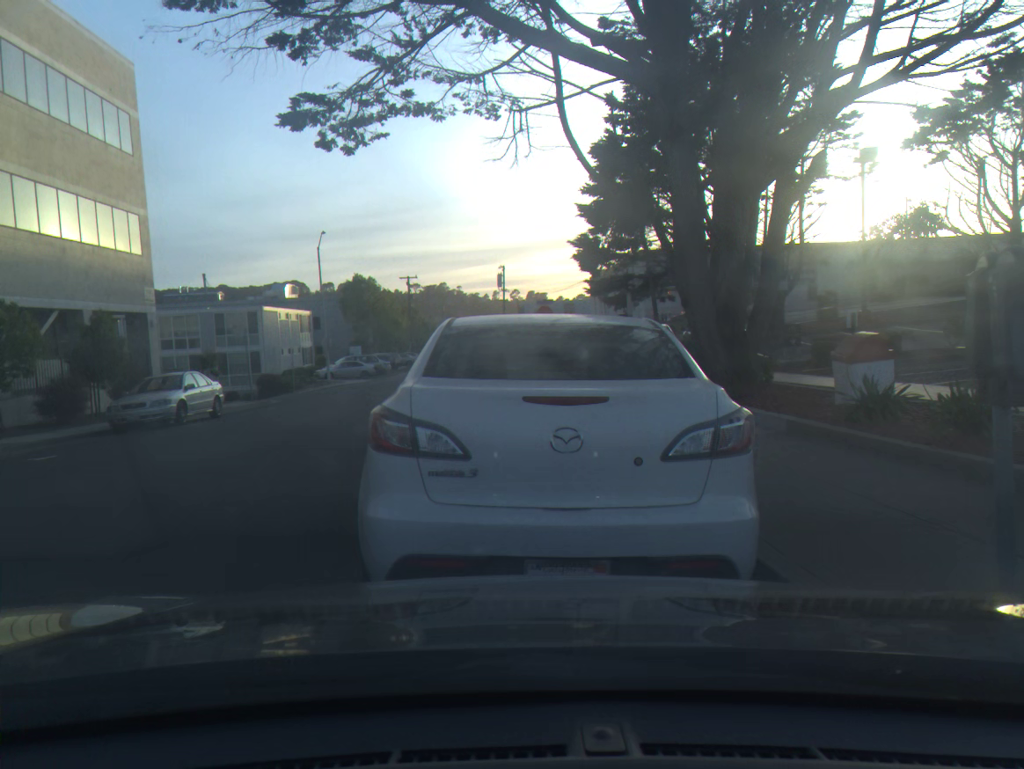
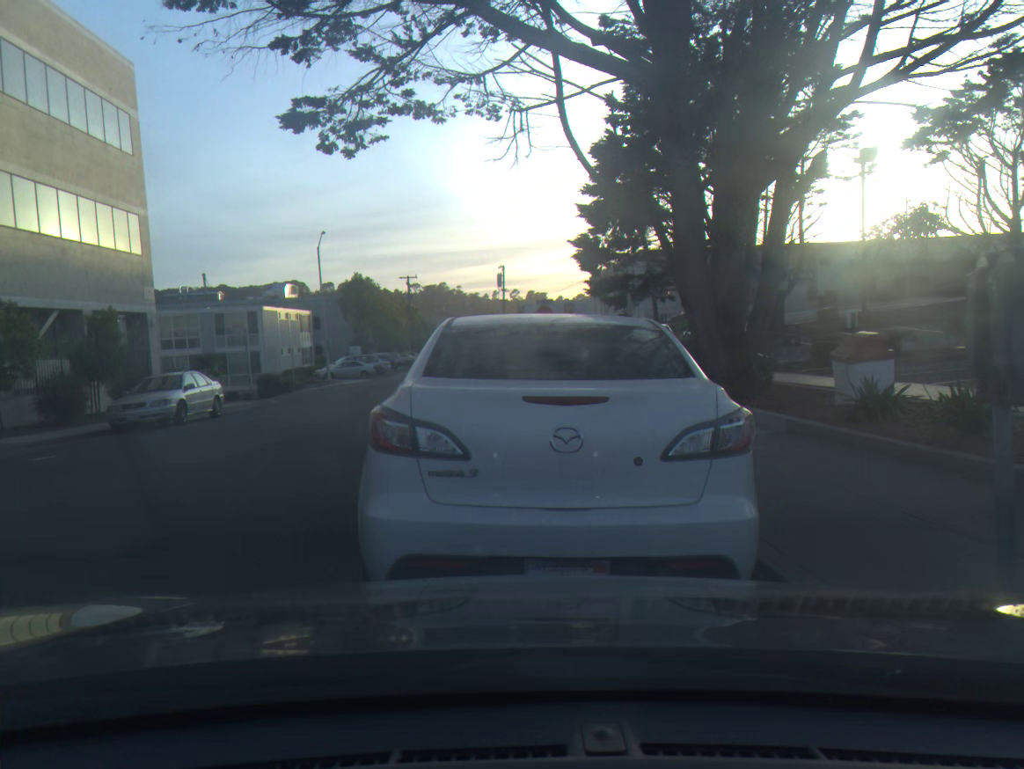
(0.0, 0.0) m; 0°
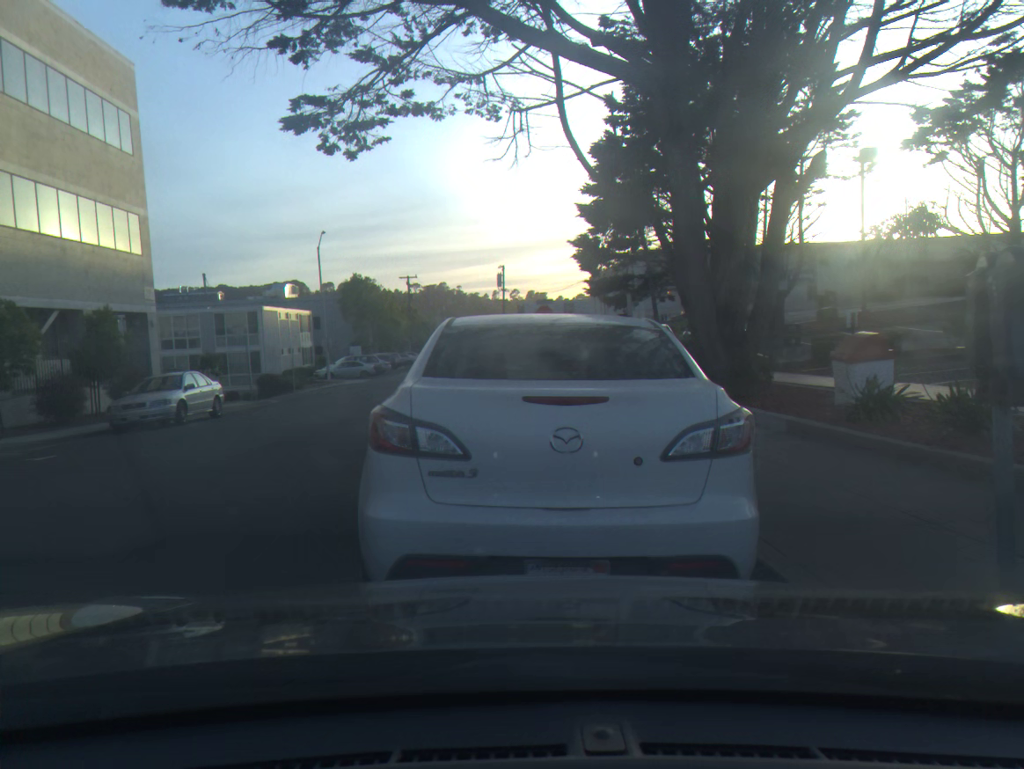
(0.0, 0.0) m; 0°
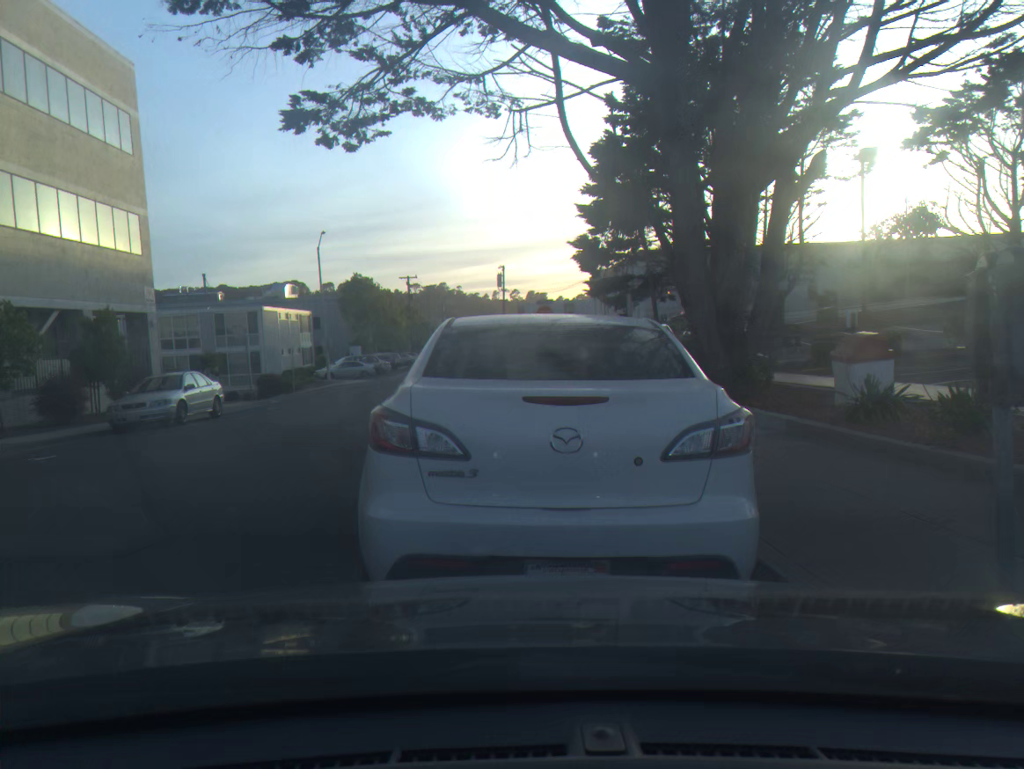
(0.0, 0.0) m; 0°
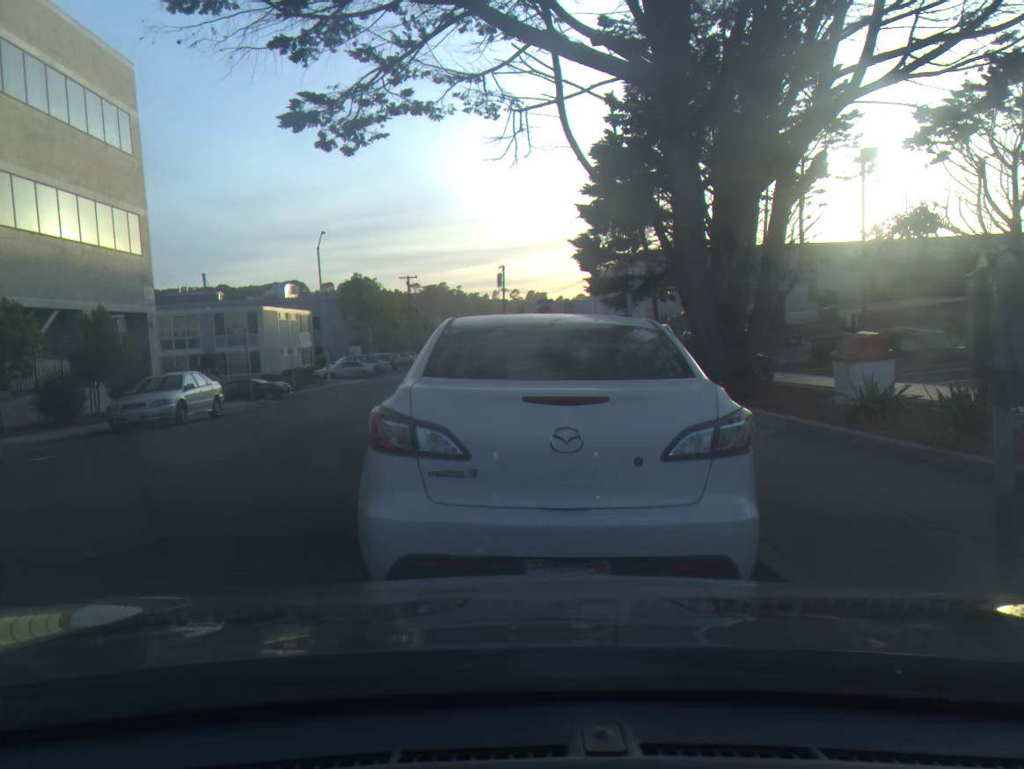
(0.0, 0.0) m; 0°
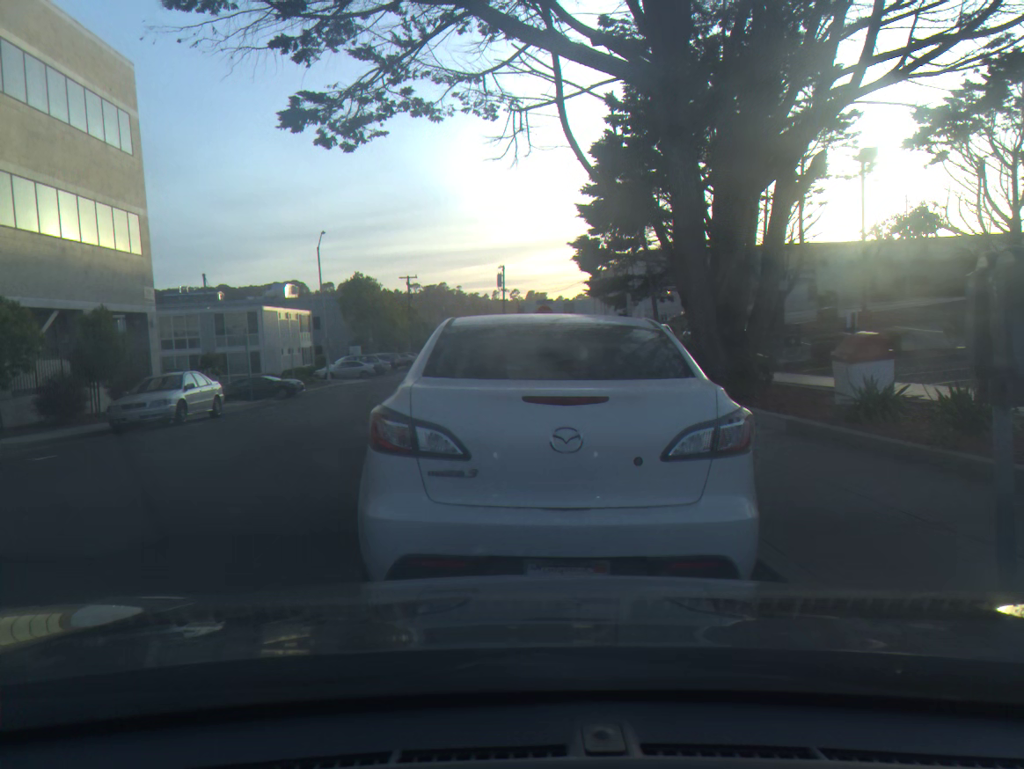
(0.0, 0.0) m; 0°
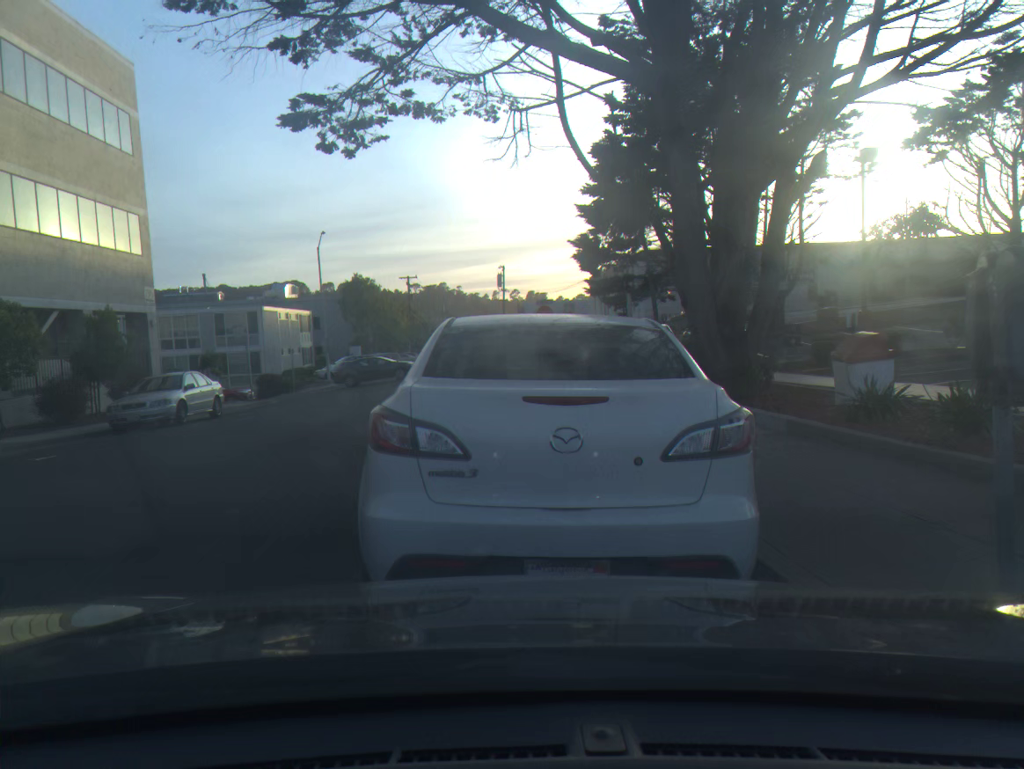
(0.0, 0.0) m; 0°
